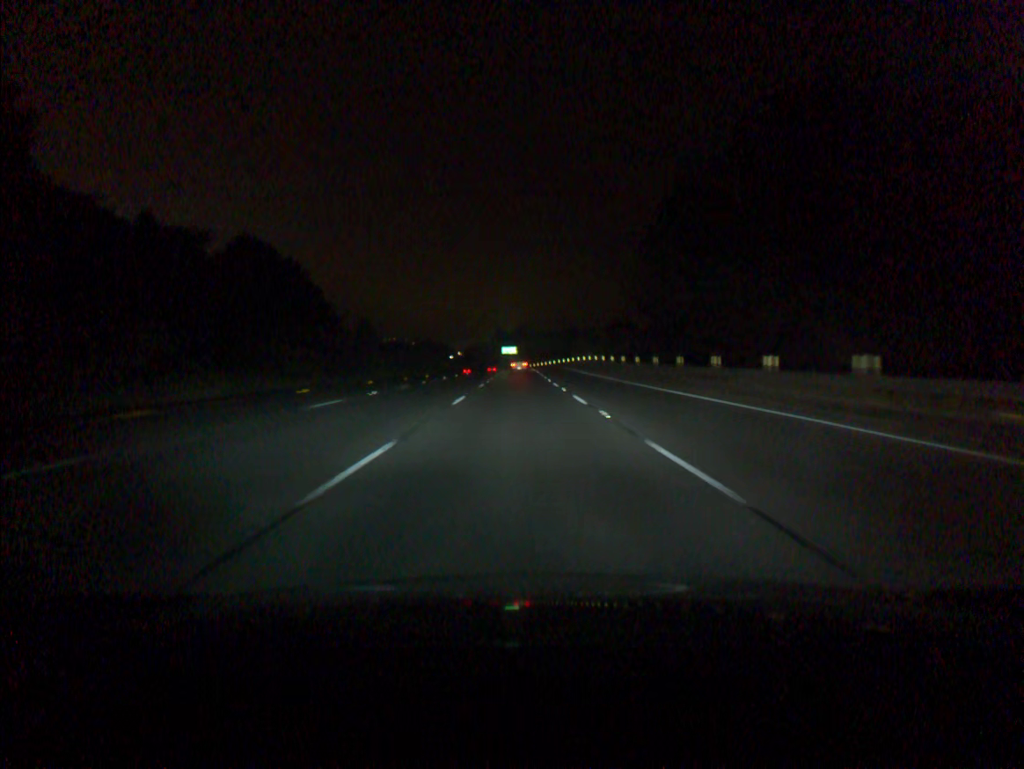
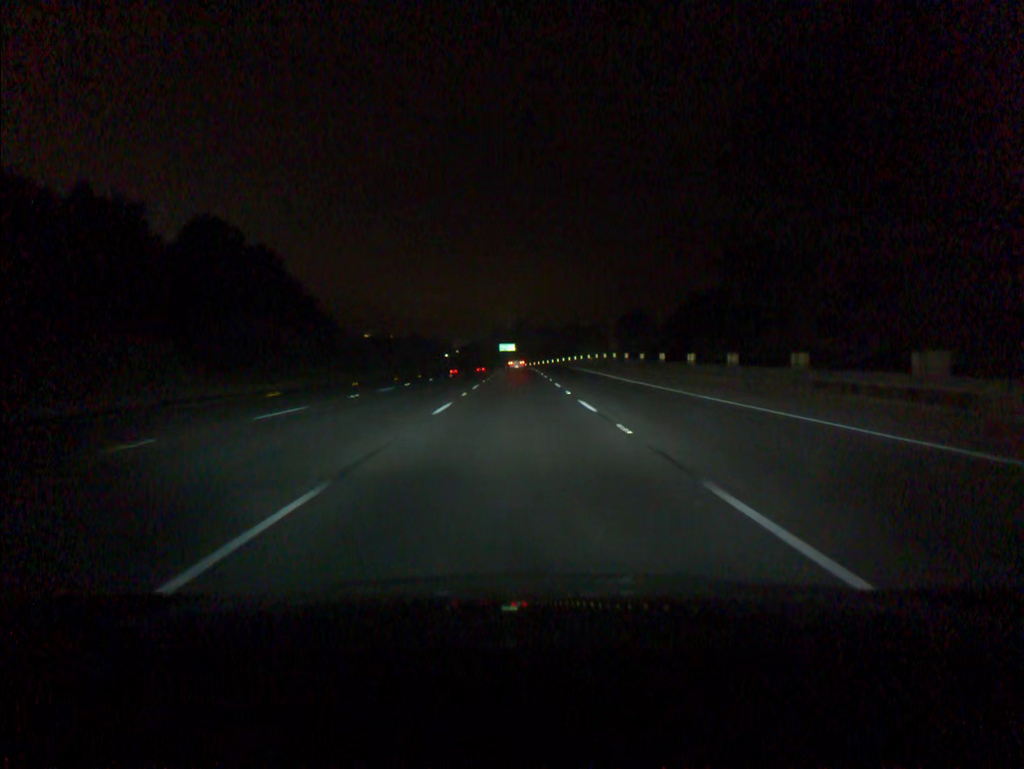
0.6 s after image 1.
(0.0, +18.5) m; 0°
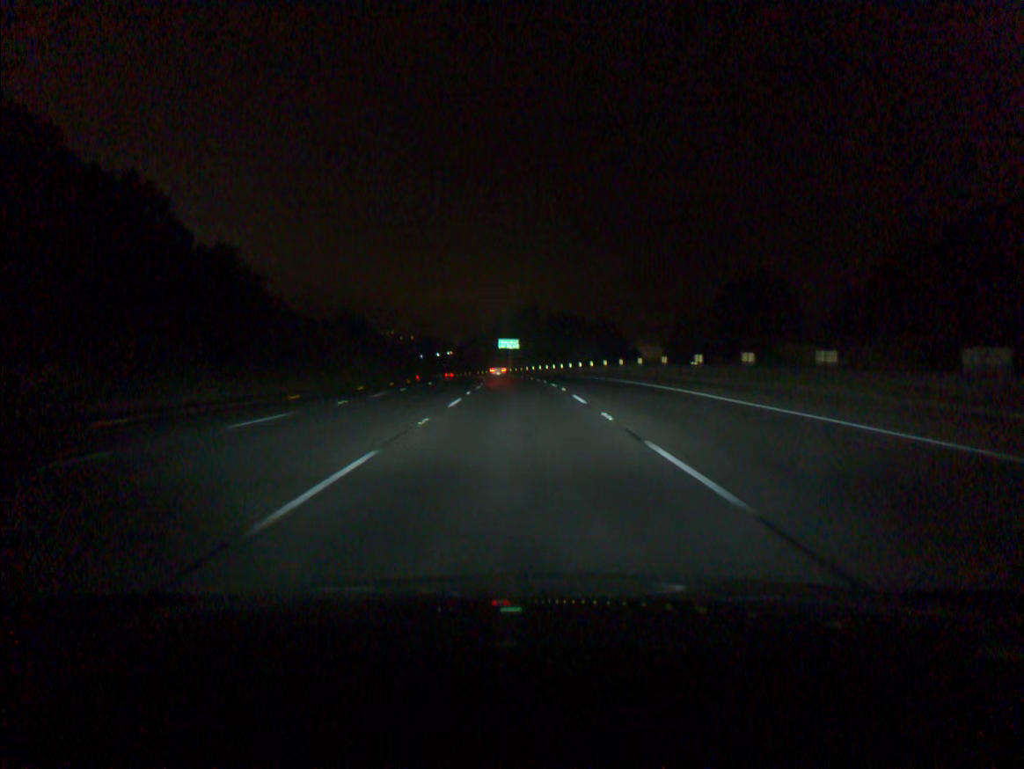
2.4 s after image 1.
(-0.1, +55.3) m; 0°
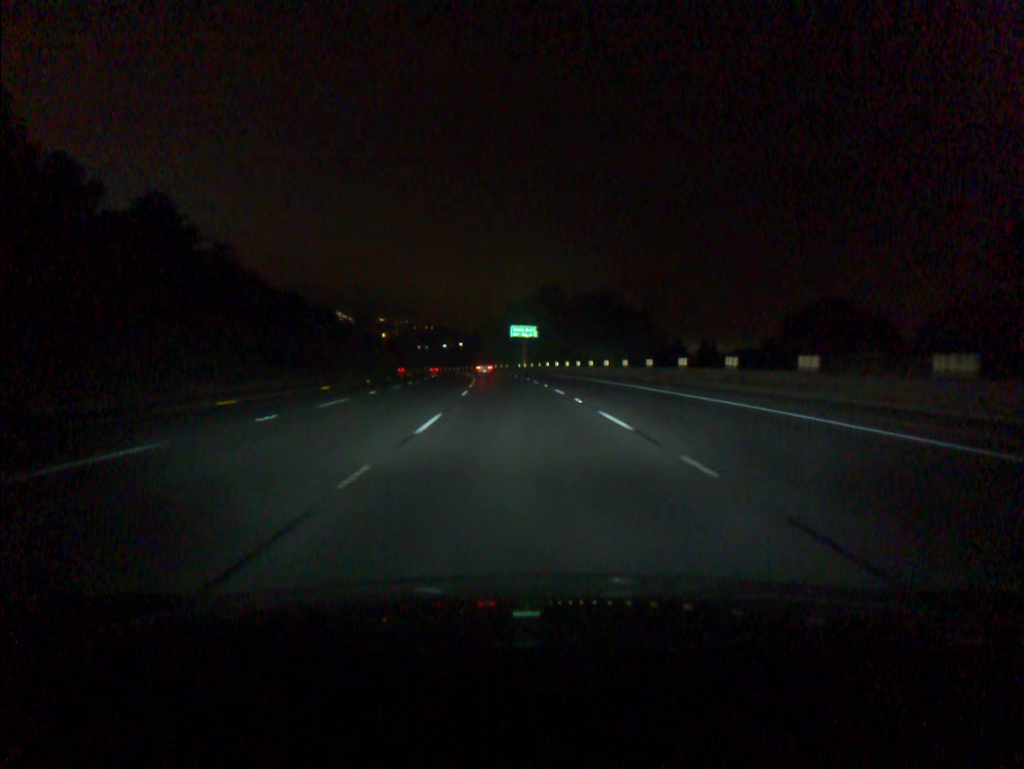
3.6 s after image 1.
(-0.3, +36.8) m; -1°
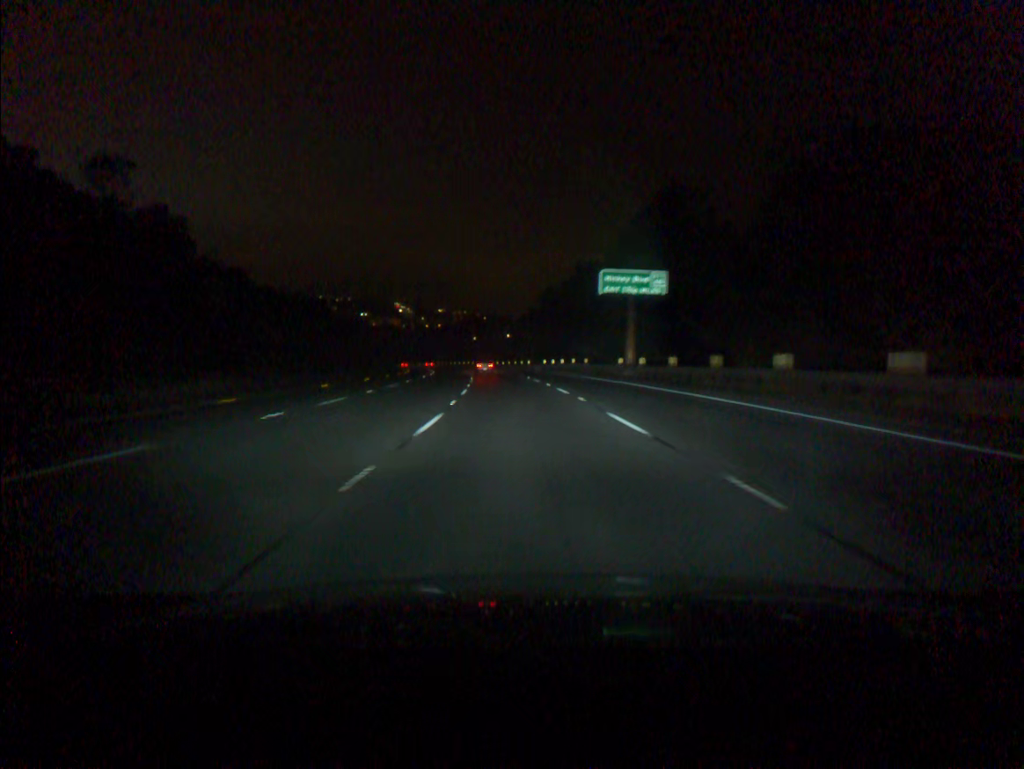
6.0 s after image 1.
(-2.8, +73.7) m; -4°
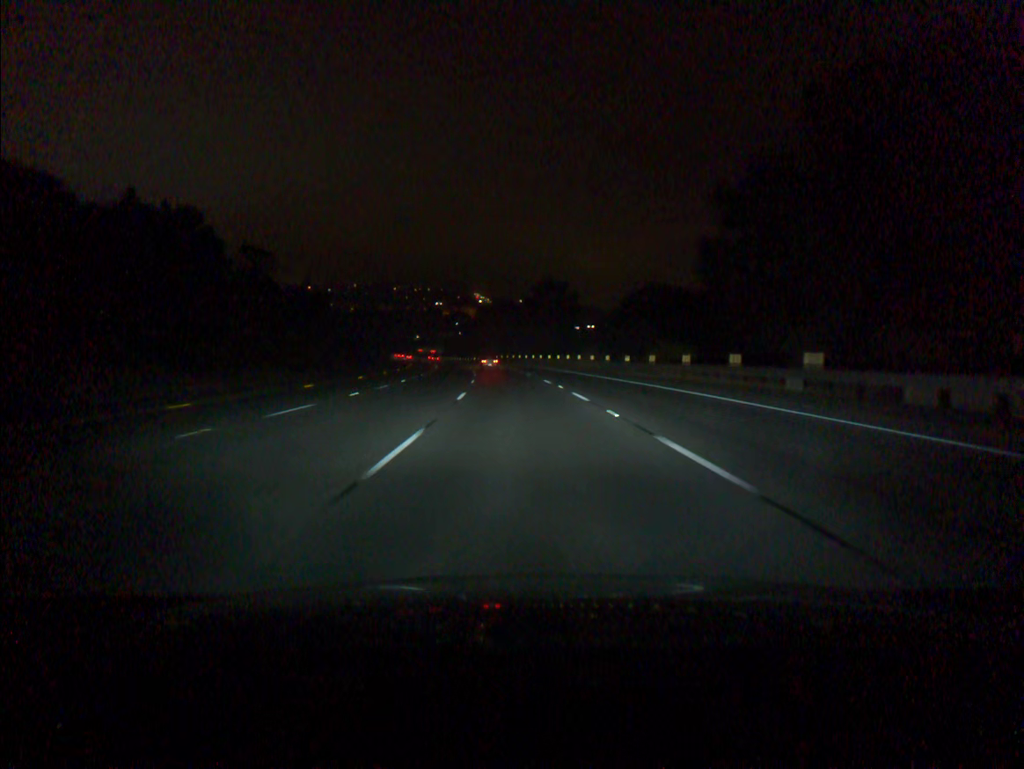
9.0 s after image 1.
(-4.7, +92.3) m; -6°
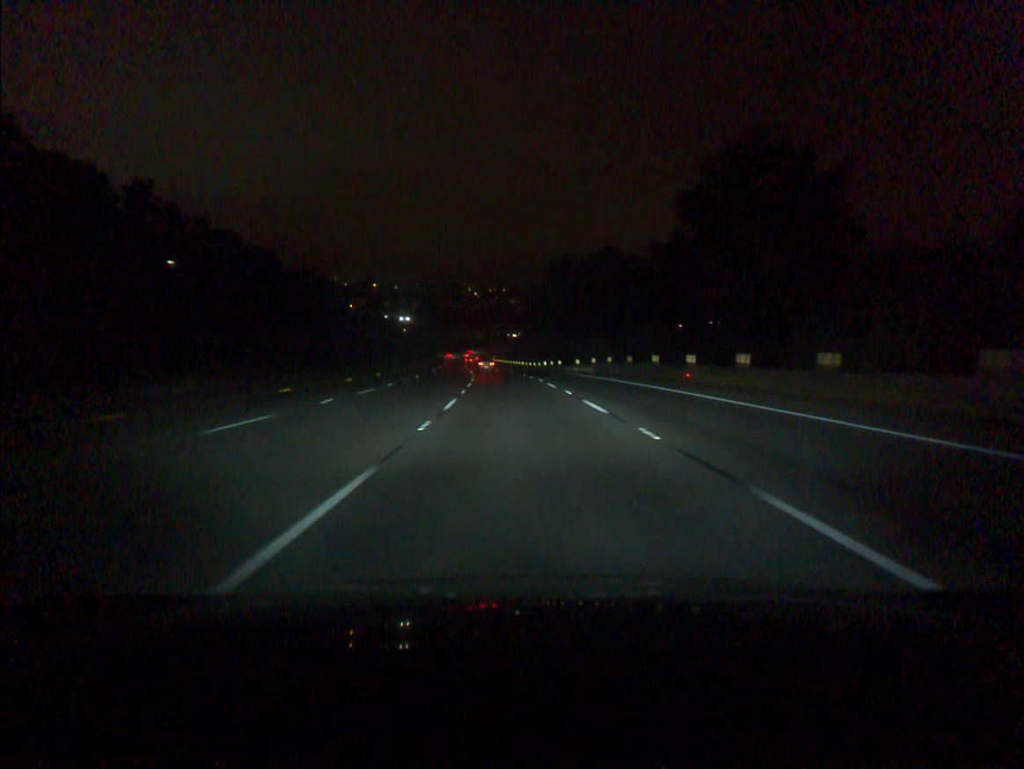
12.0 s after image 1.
(-4.3, +91.8) m; -6°
